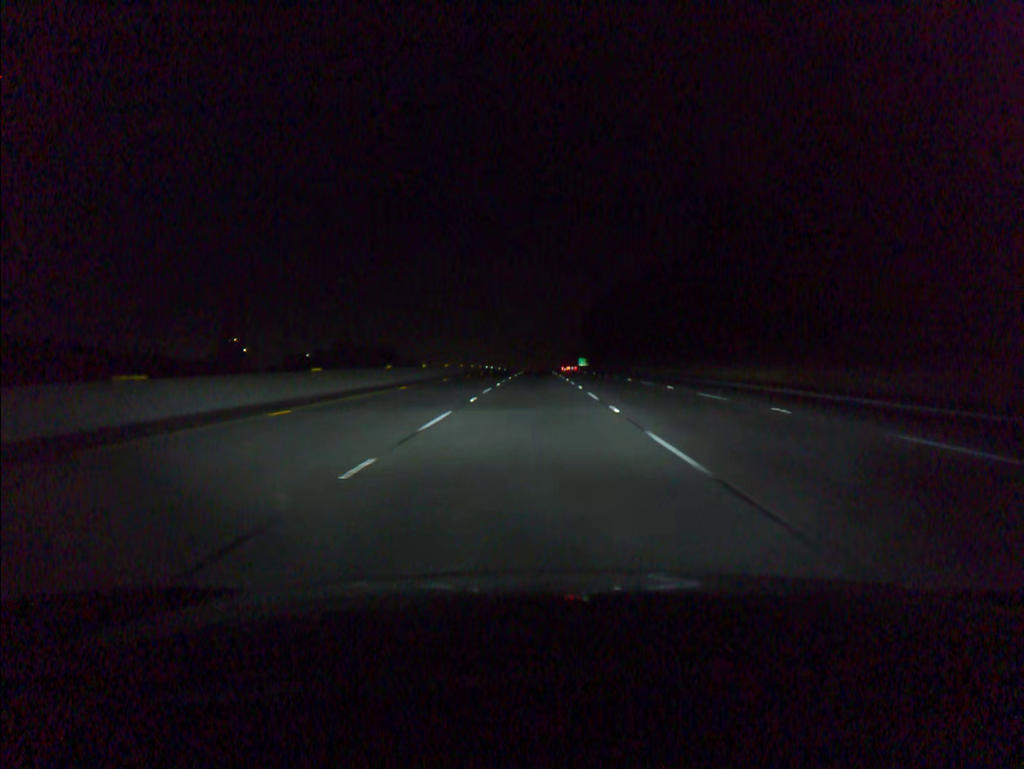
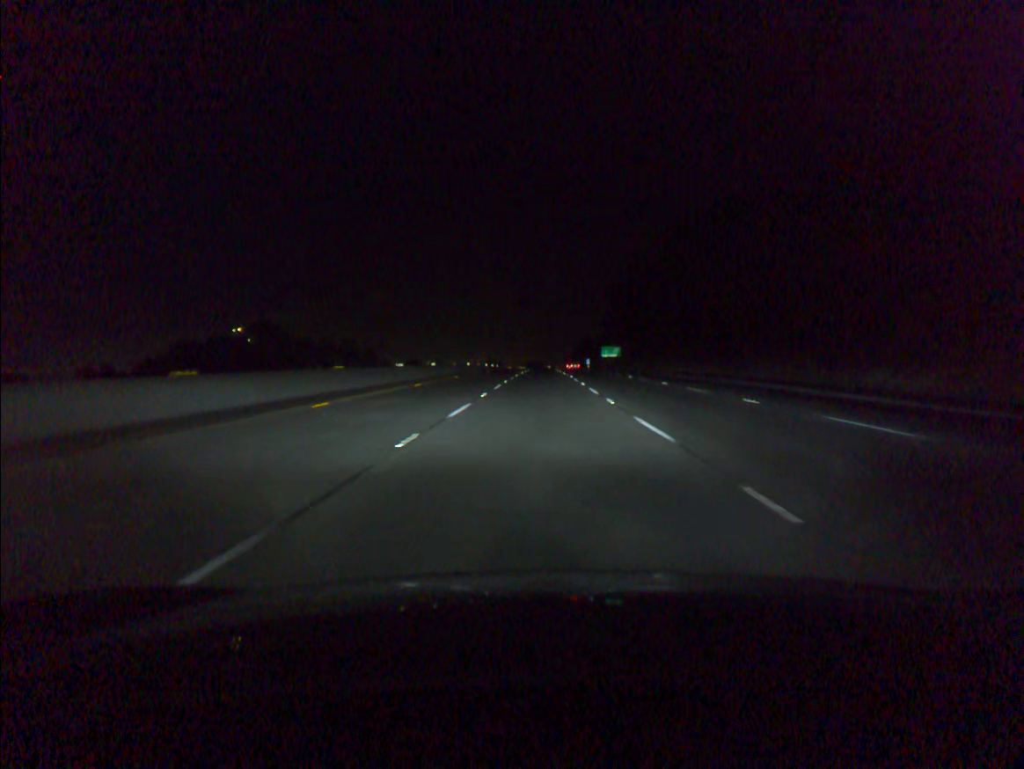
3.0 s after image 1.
(-0.3, +85.1) m; 0°
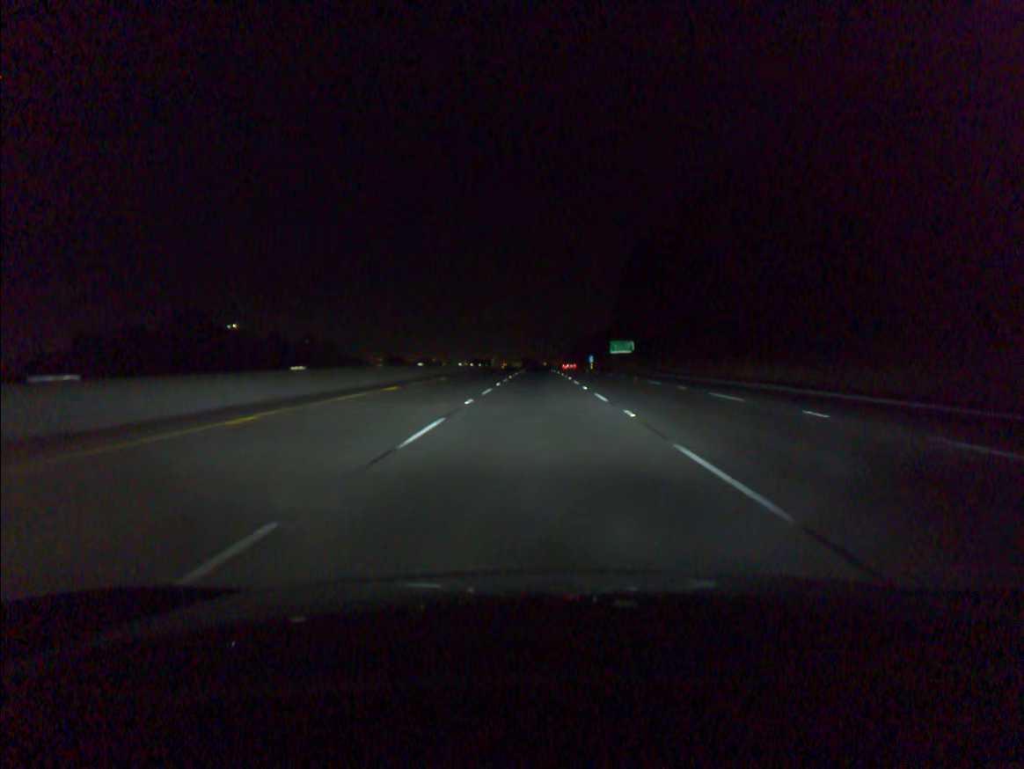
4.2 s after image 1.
(+0.1, +34.2) m; 0°
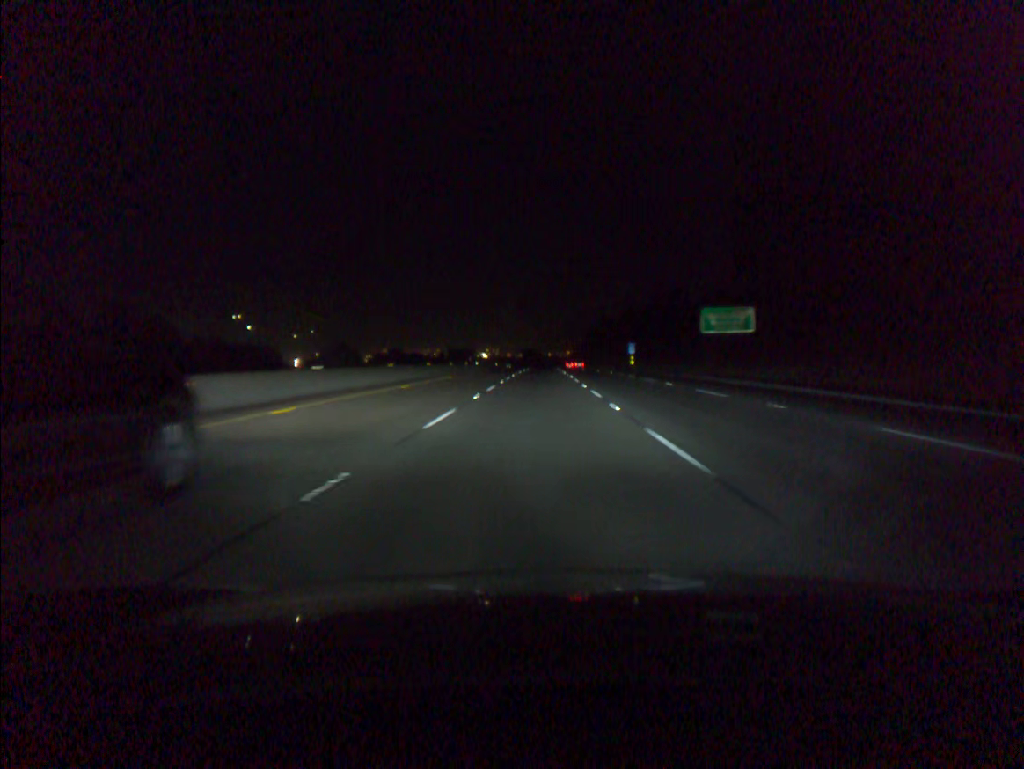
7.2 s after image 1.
(0.0, +85.5) m; 0°
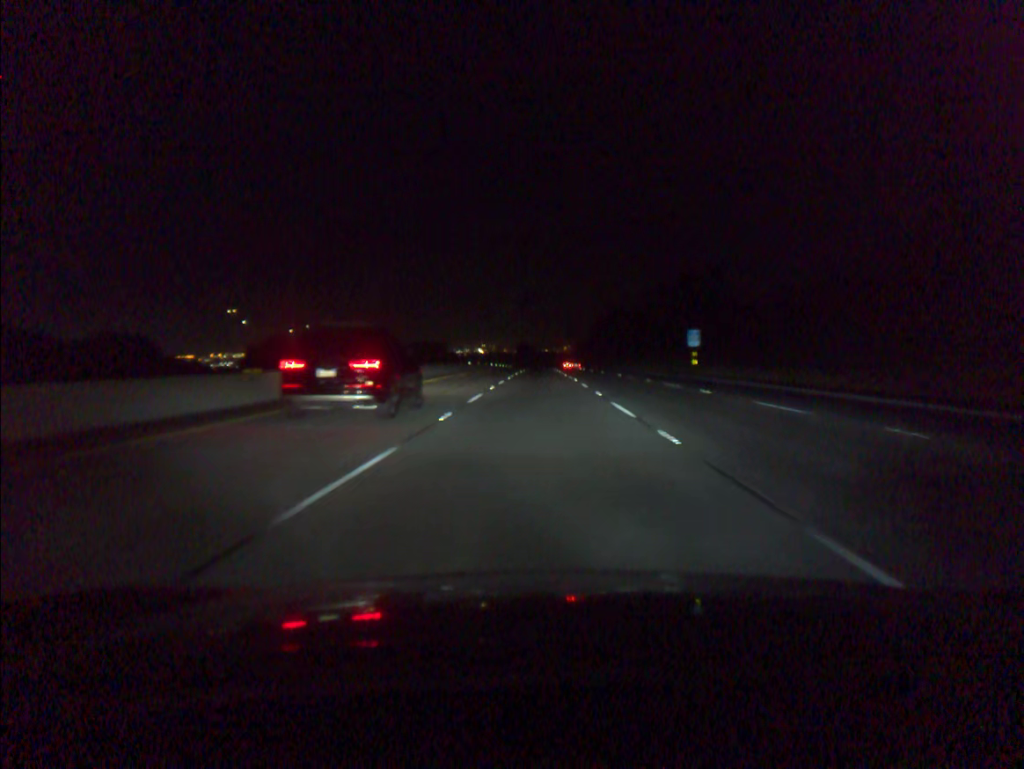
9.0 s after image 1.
(0.0, +51.1) m; 0°
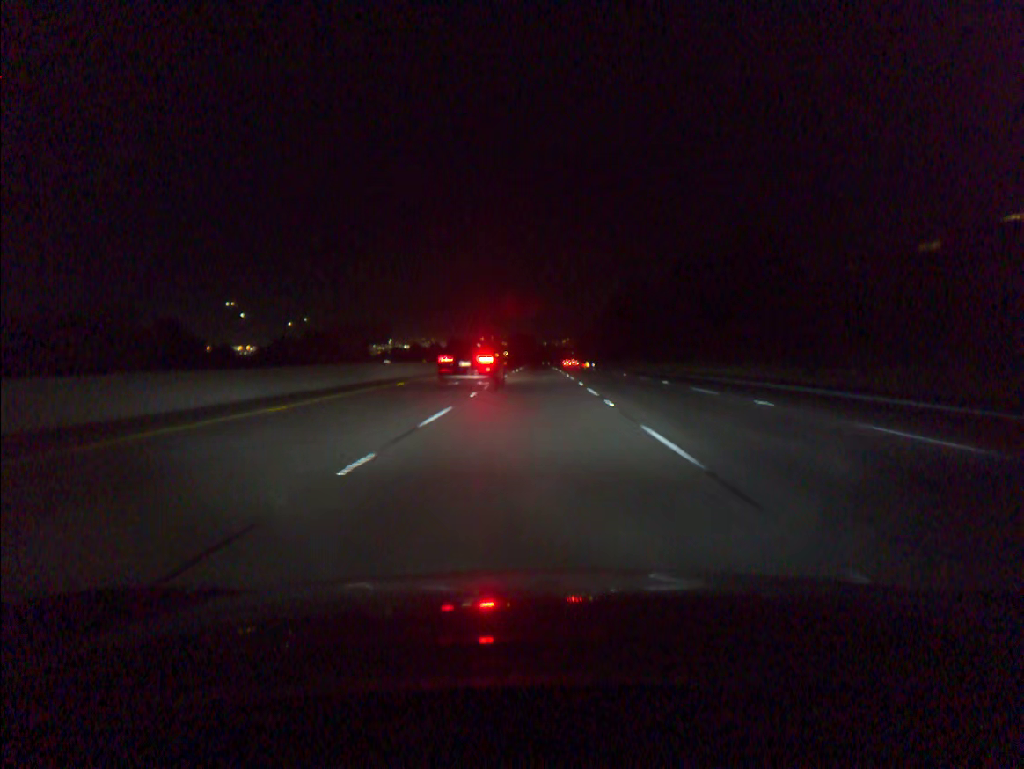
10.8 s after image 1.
(+0.1, +51.1) m; 0°
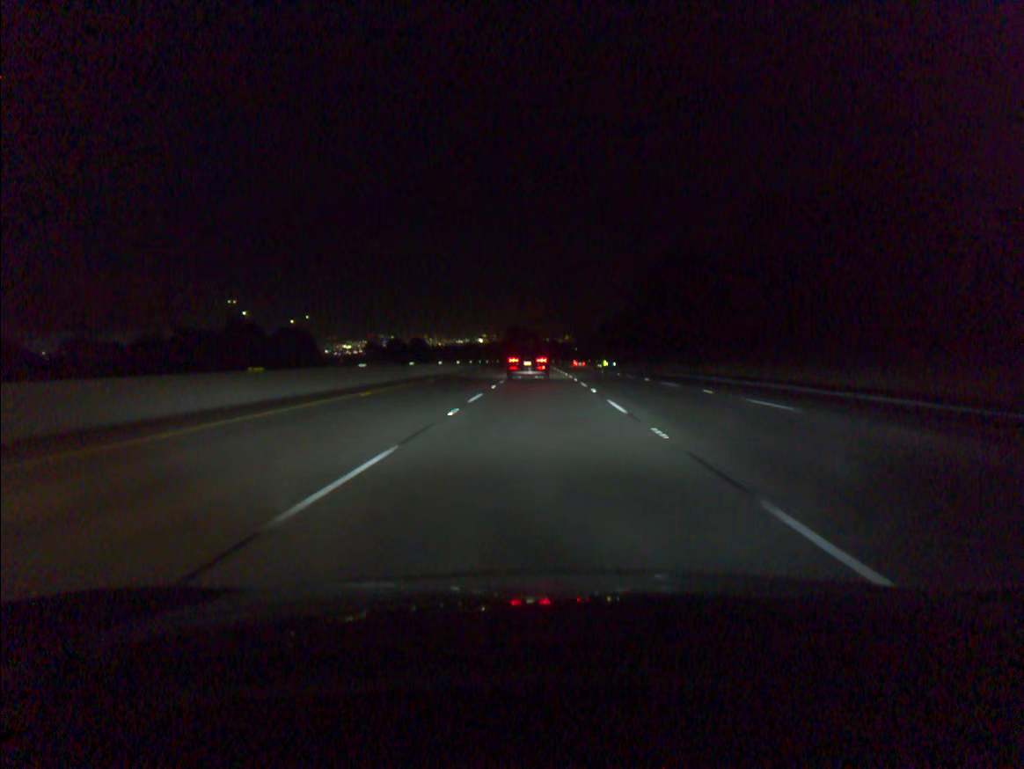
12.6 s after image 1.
(-0.1, +51.2) m; 0°
